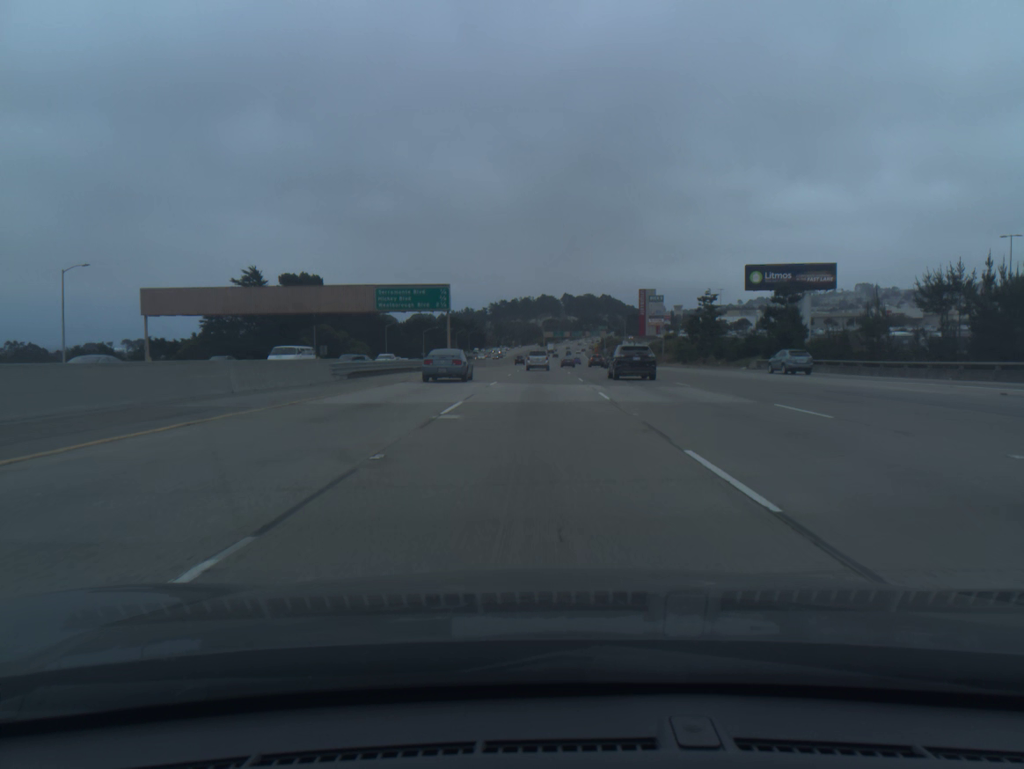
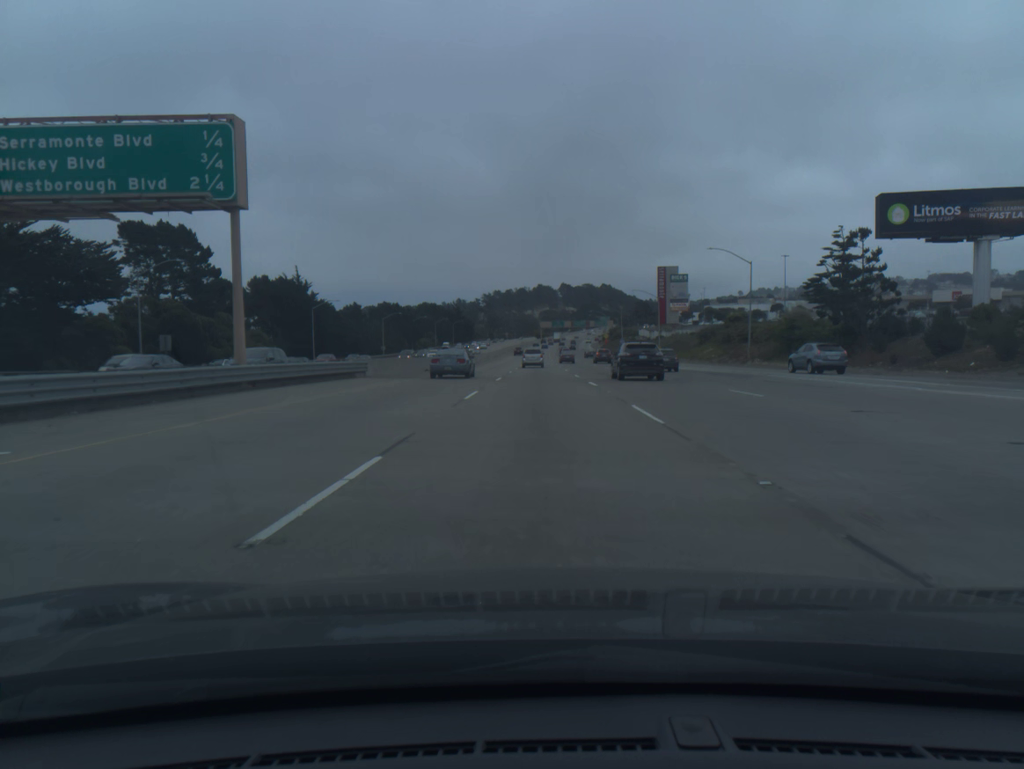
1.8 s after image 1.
(-0.1, +54.8) m; 0°
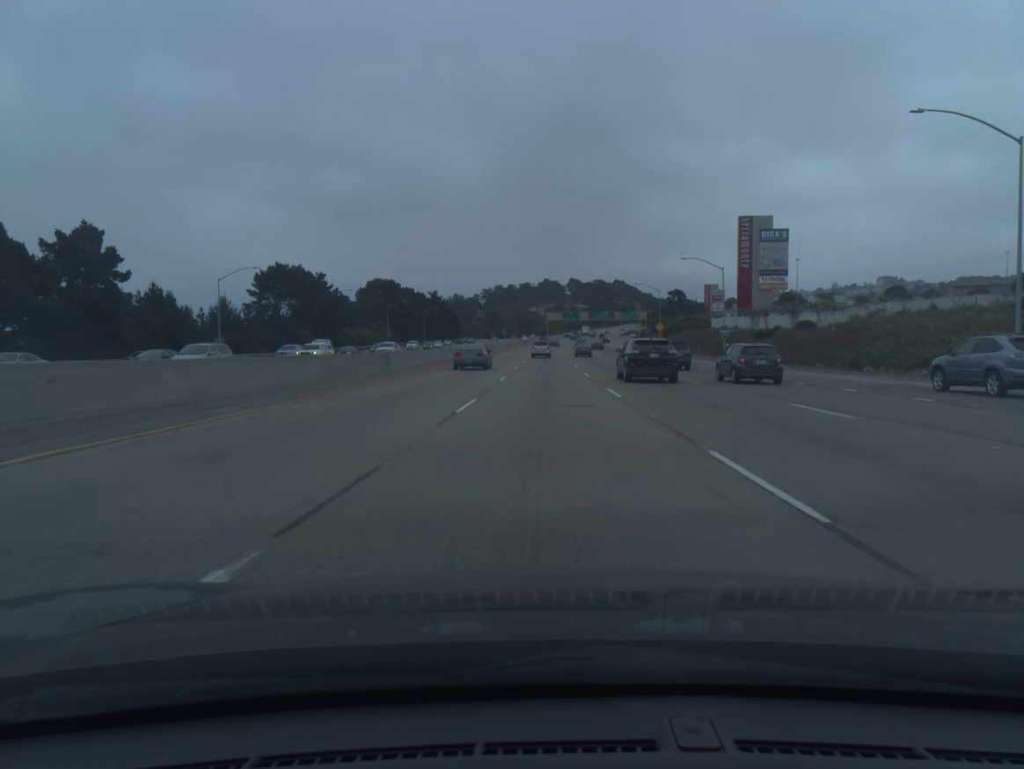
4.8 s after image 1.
(-0.3, +91.8) m; 0°
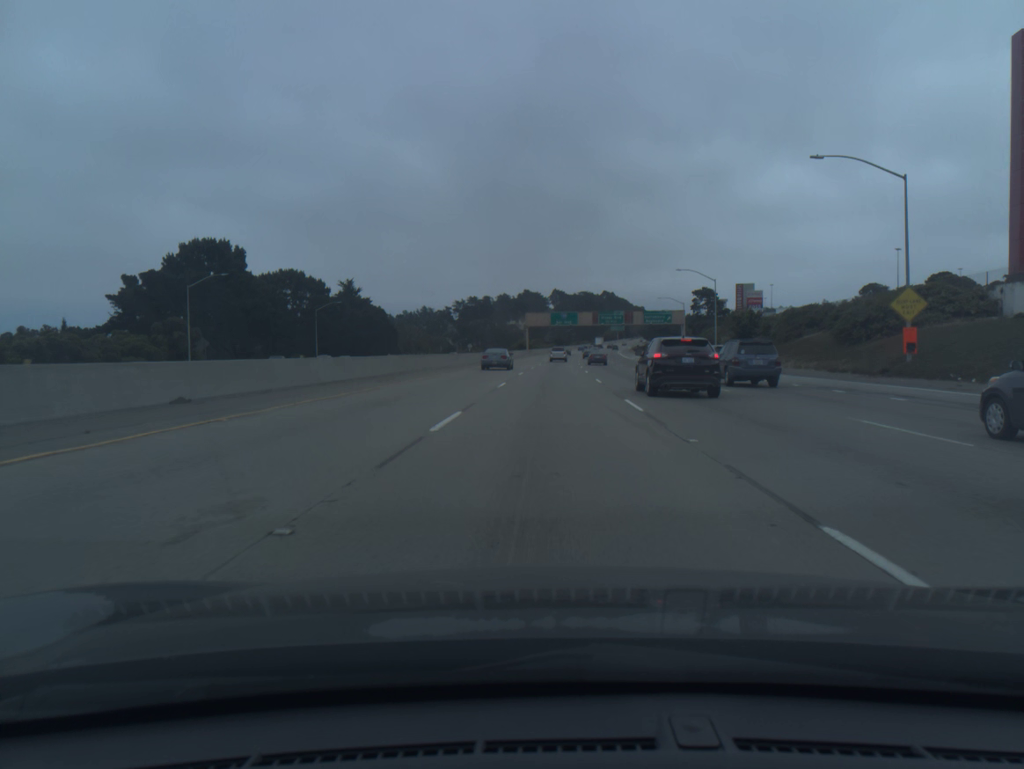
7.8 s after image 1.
(+1.1, +91.6) m; +1°
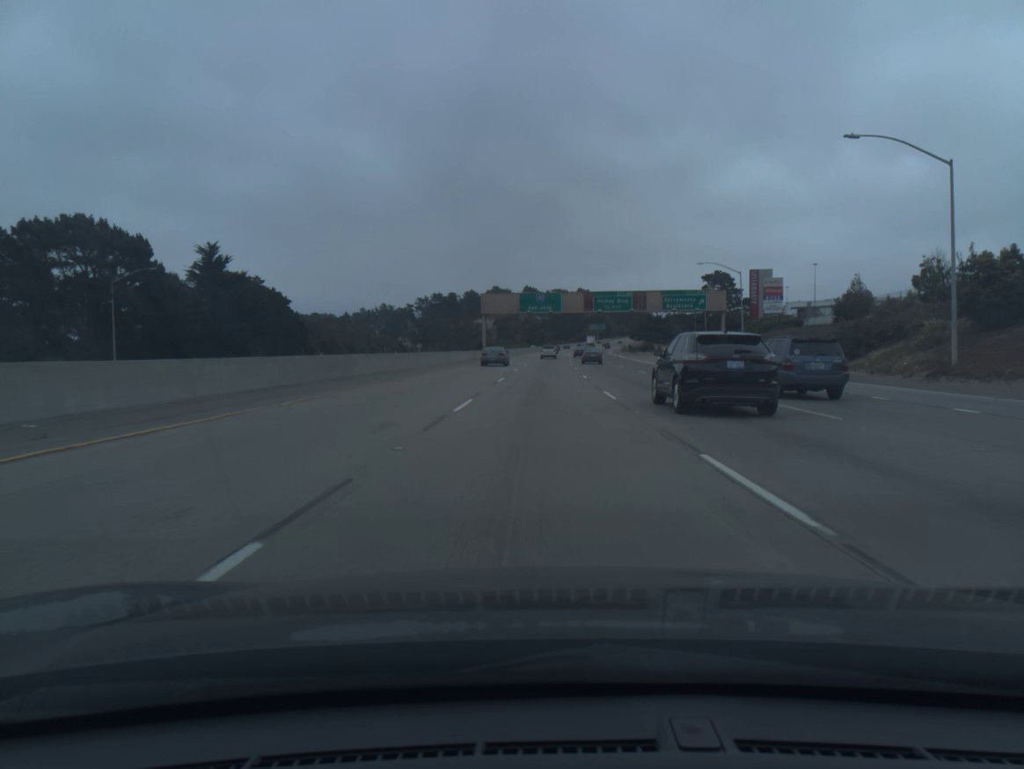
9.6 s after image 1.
(+1.0, +54.6) m; +2°
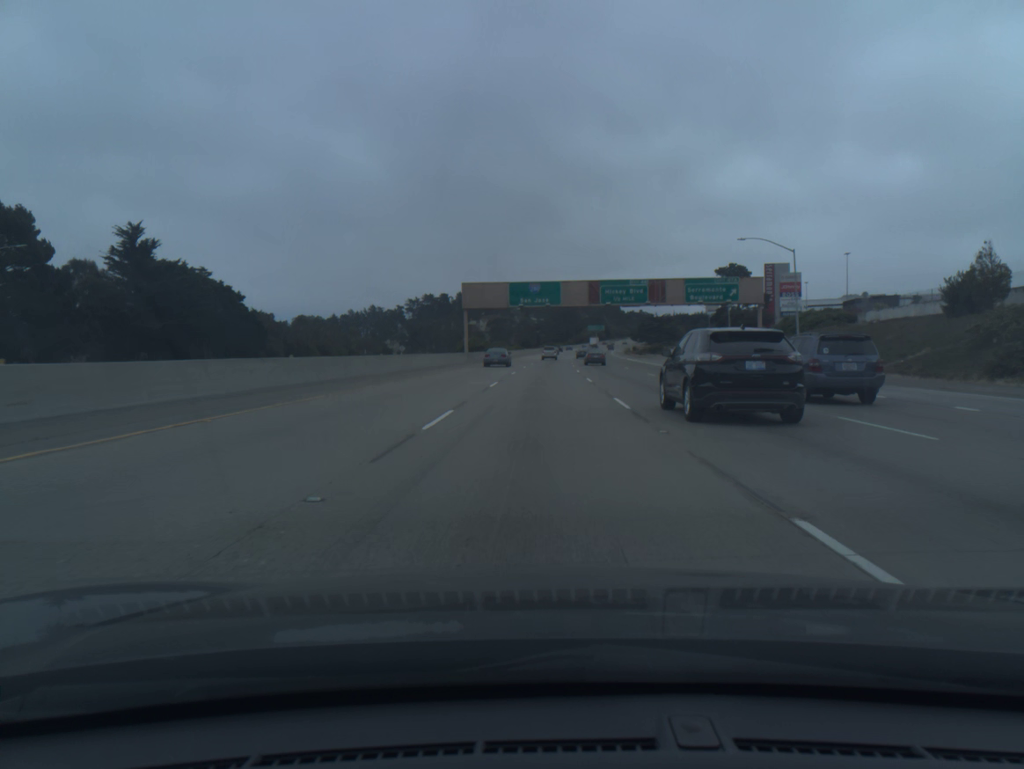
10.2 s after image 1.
(+0.1, +18.2) m; 0°
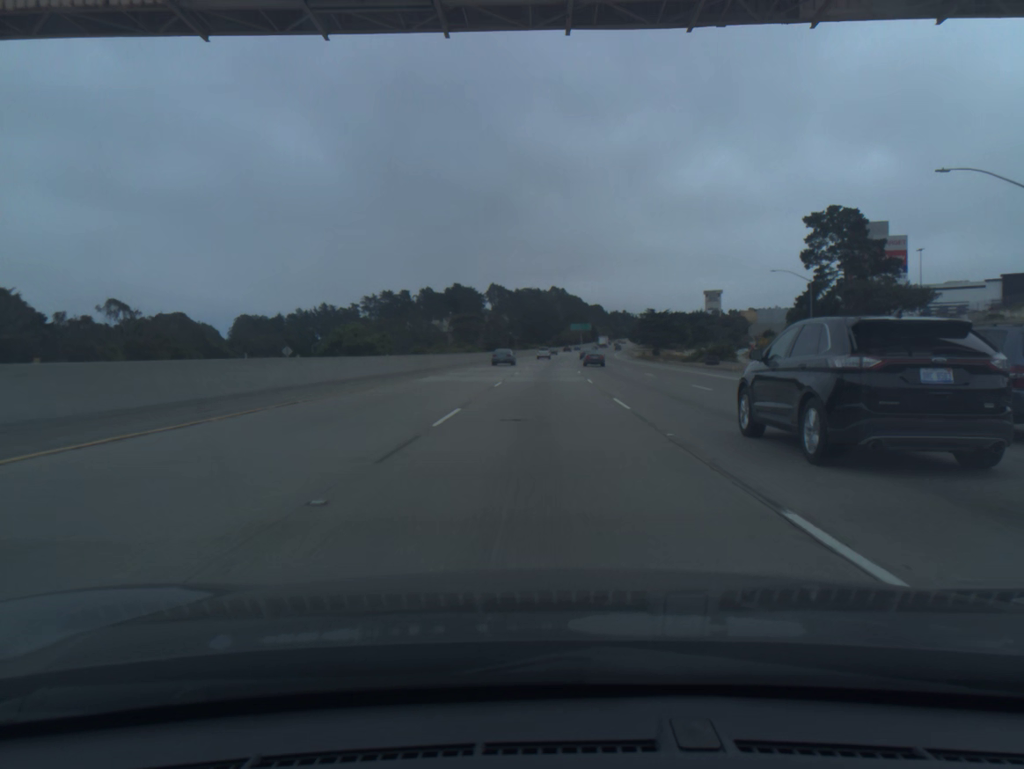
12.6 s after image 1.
(+0.9, +72.8) m; +2°
